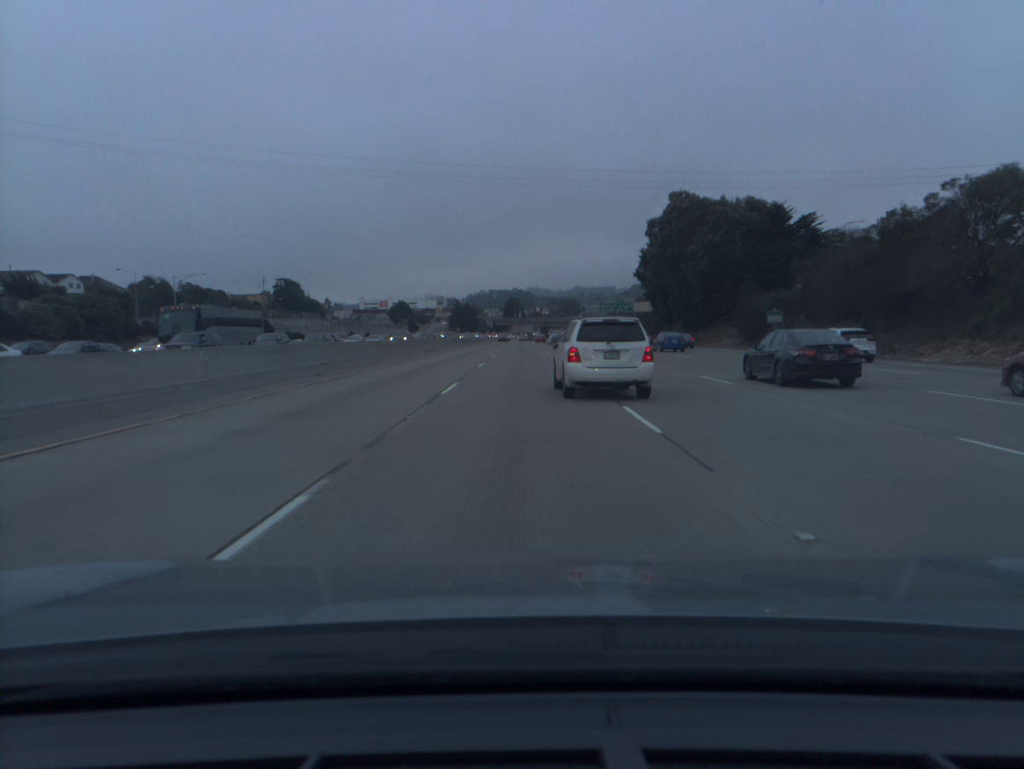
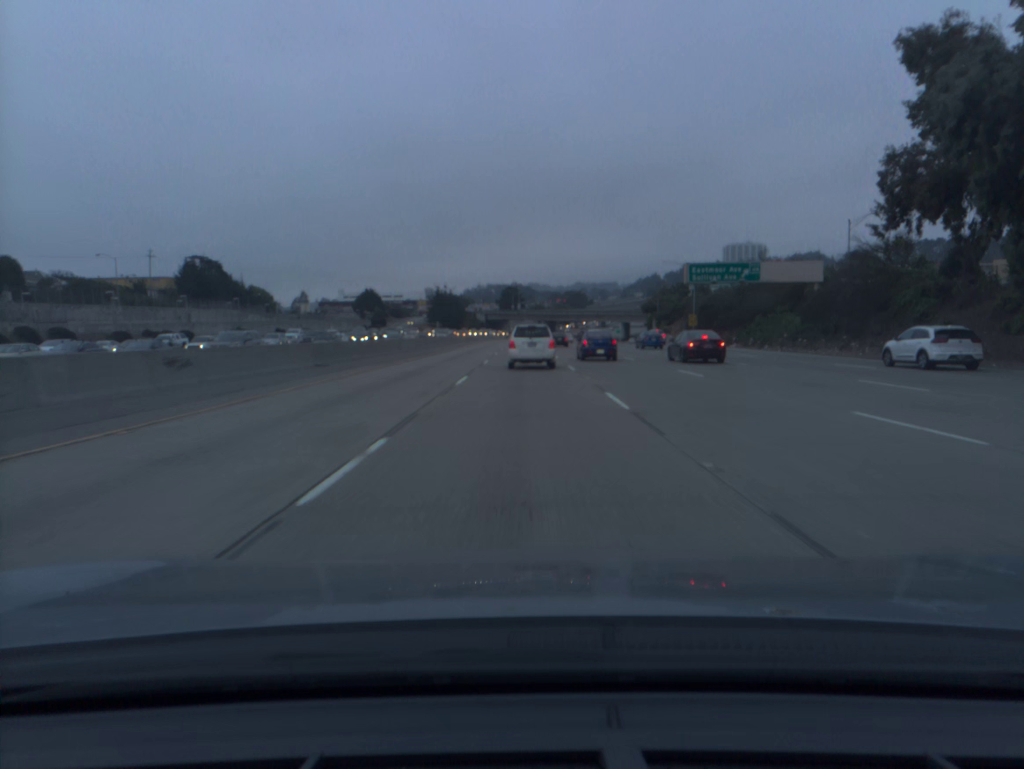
(+0.1, +84.6) m; 0°
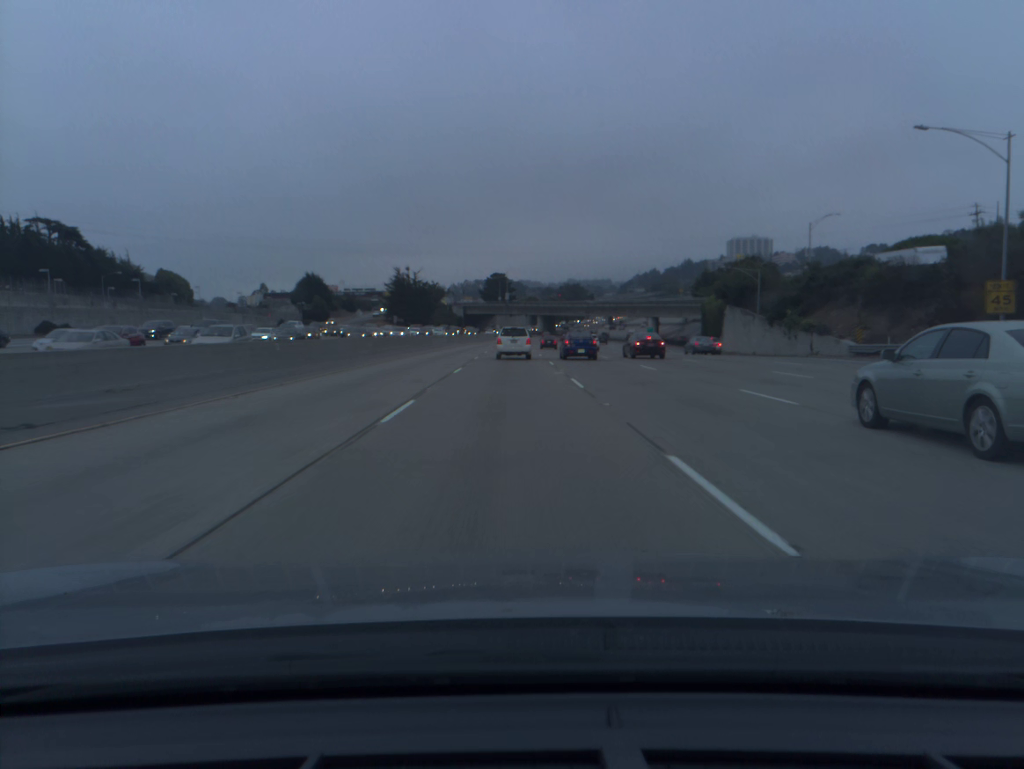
(+0.2, +67.6) m; +1°
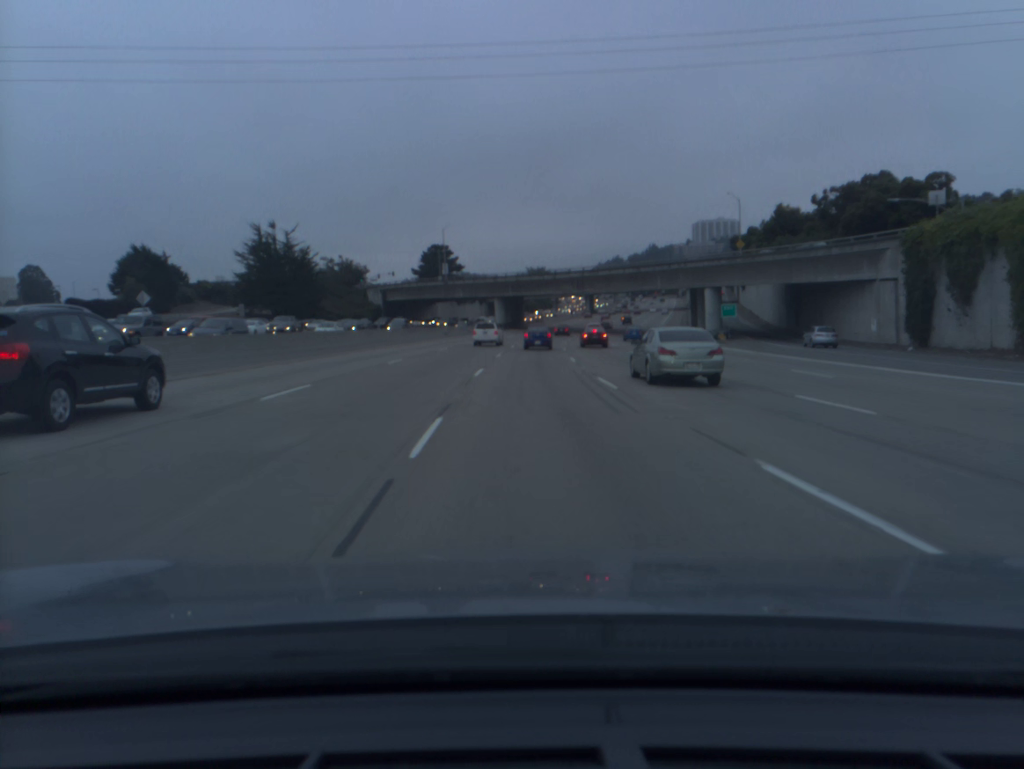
(+2.0, +84.4) m; +3°
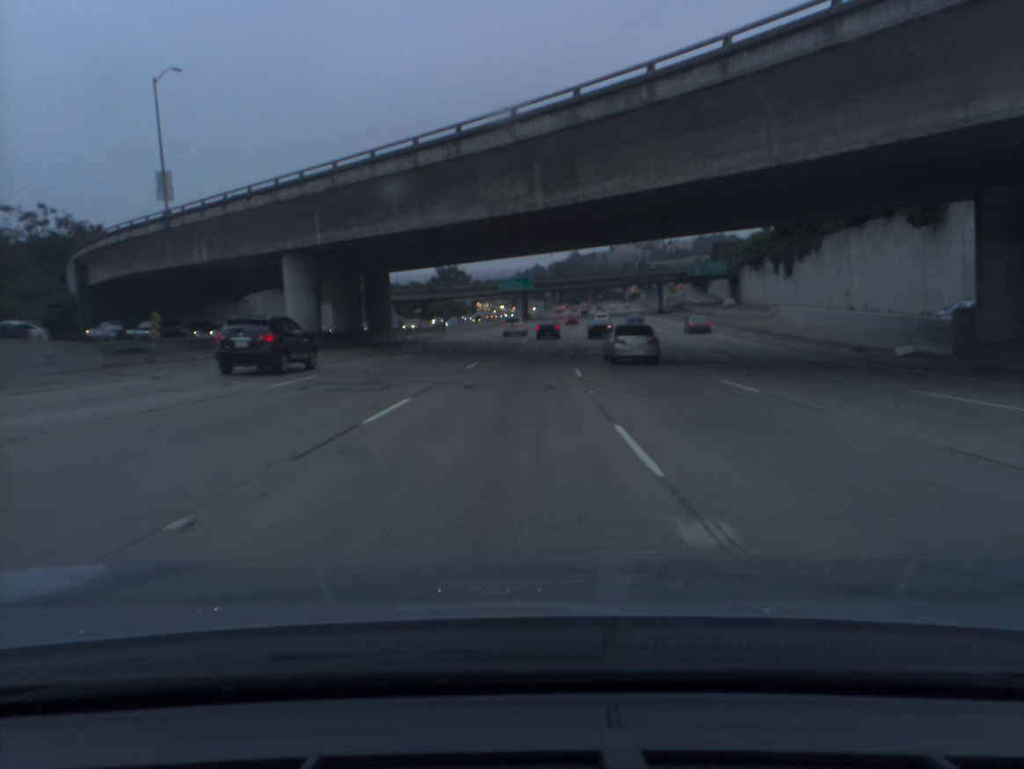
(+4.0, +84.3) m; +6°
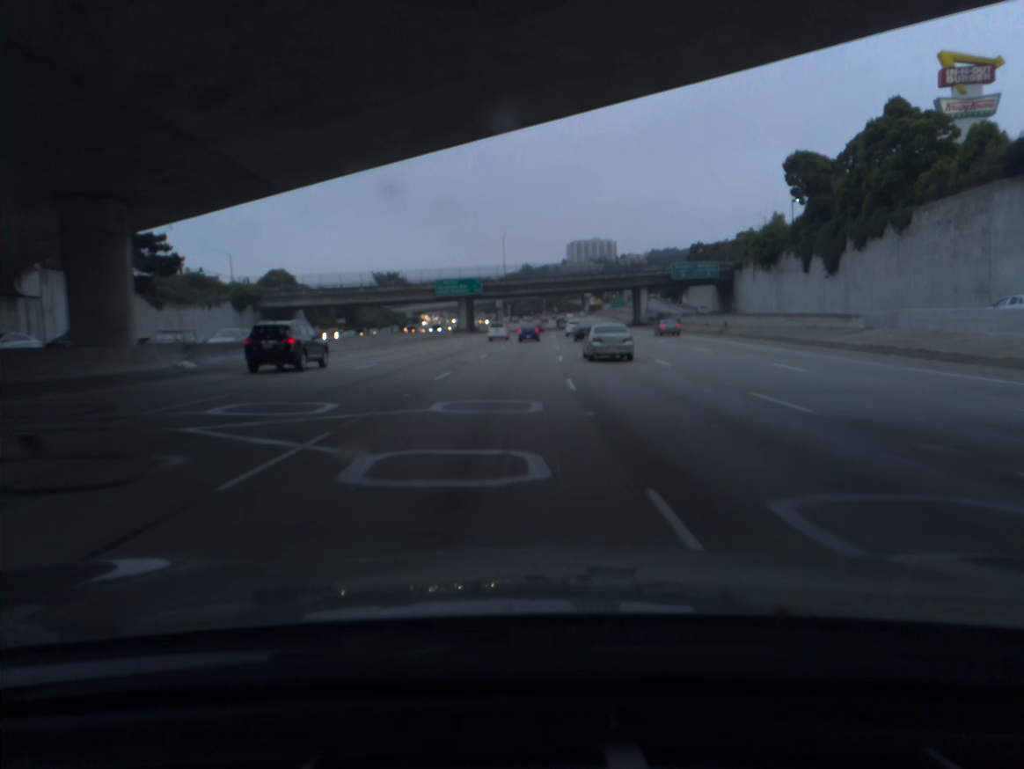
(+1.0, +33.9) m; +4°
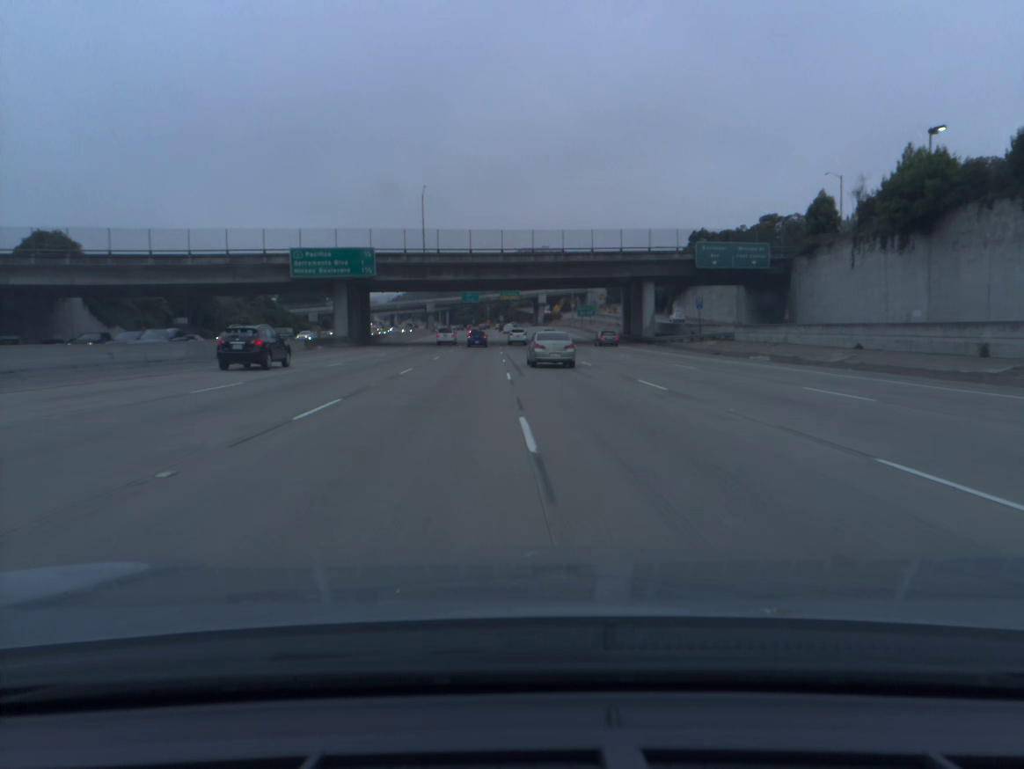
(+2.0, +52.3) m; +4°
